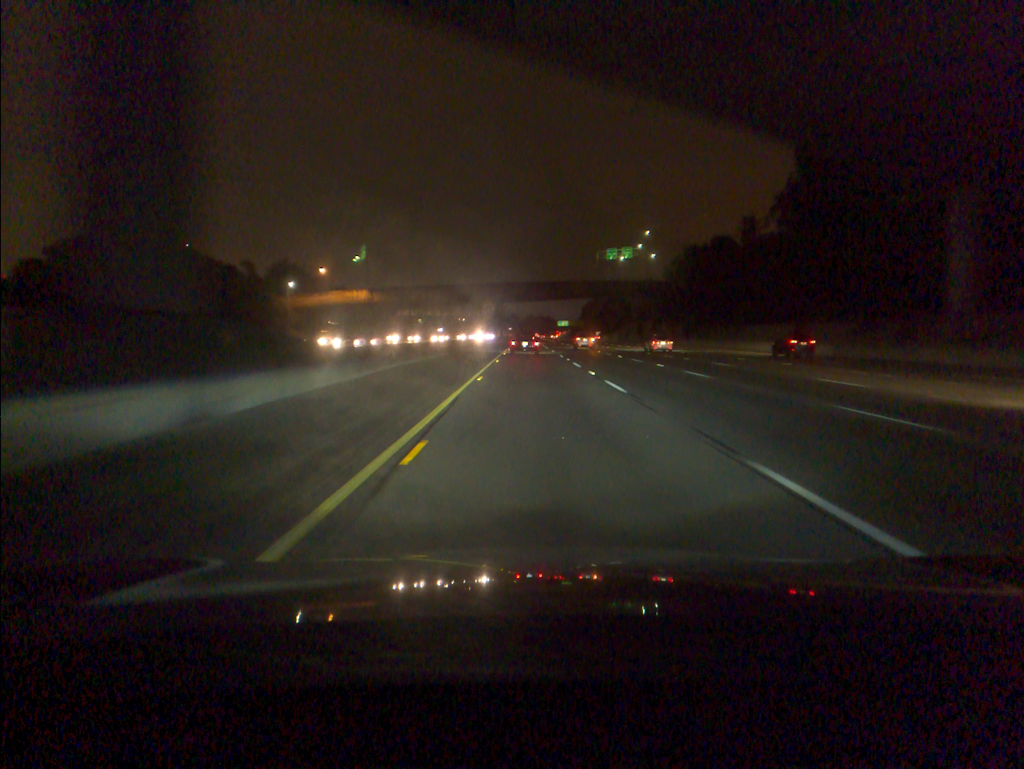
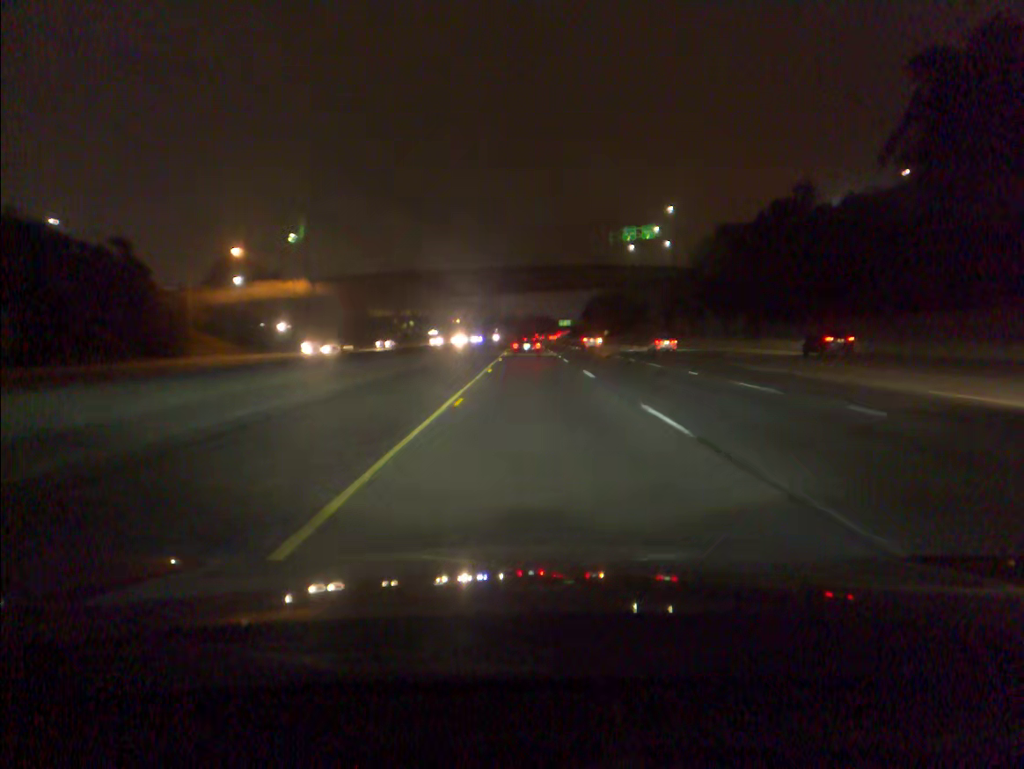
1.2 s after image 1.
(-0.2, +34.8) m; -1°
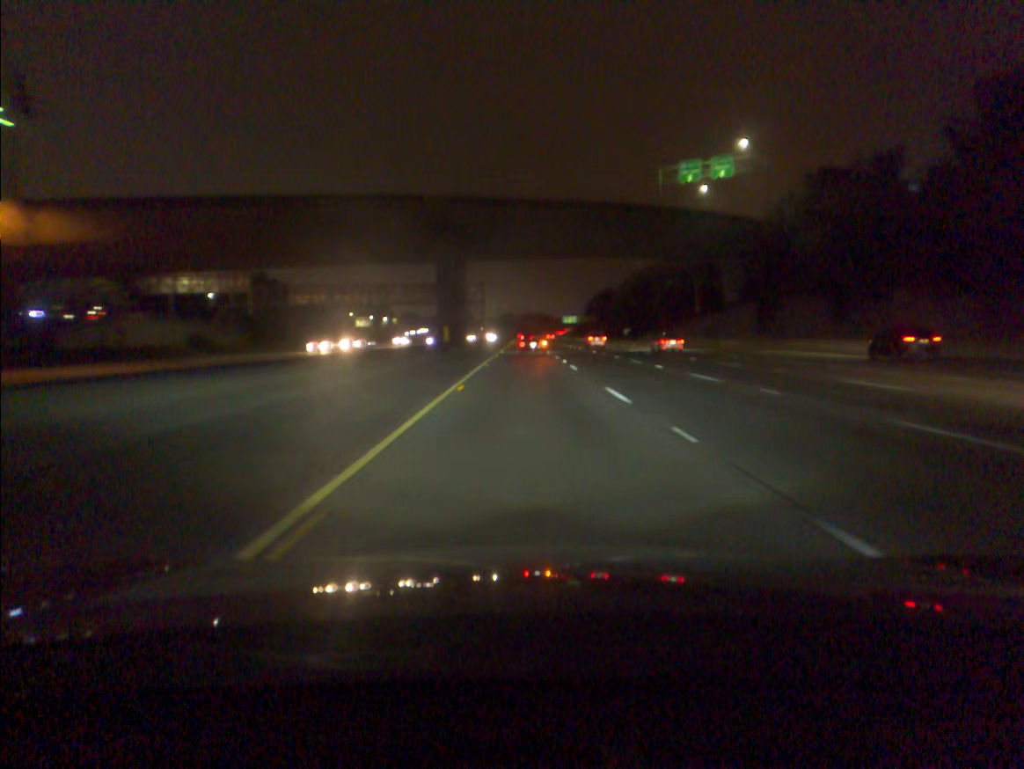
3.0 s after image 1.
(+0.1, +53.6) m; 0°
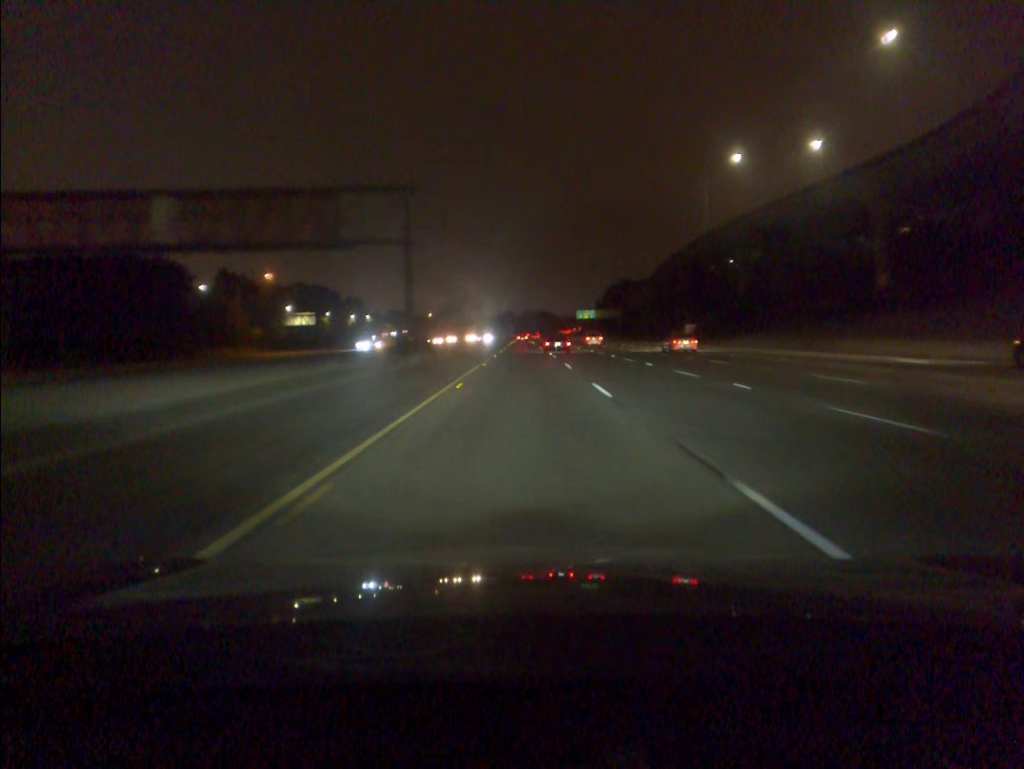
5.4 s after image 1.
(+0.1, +71.6) m; 0°
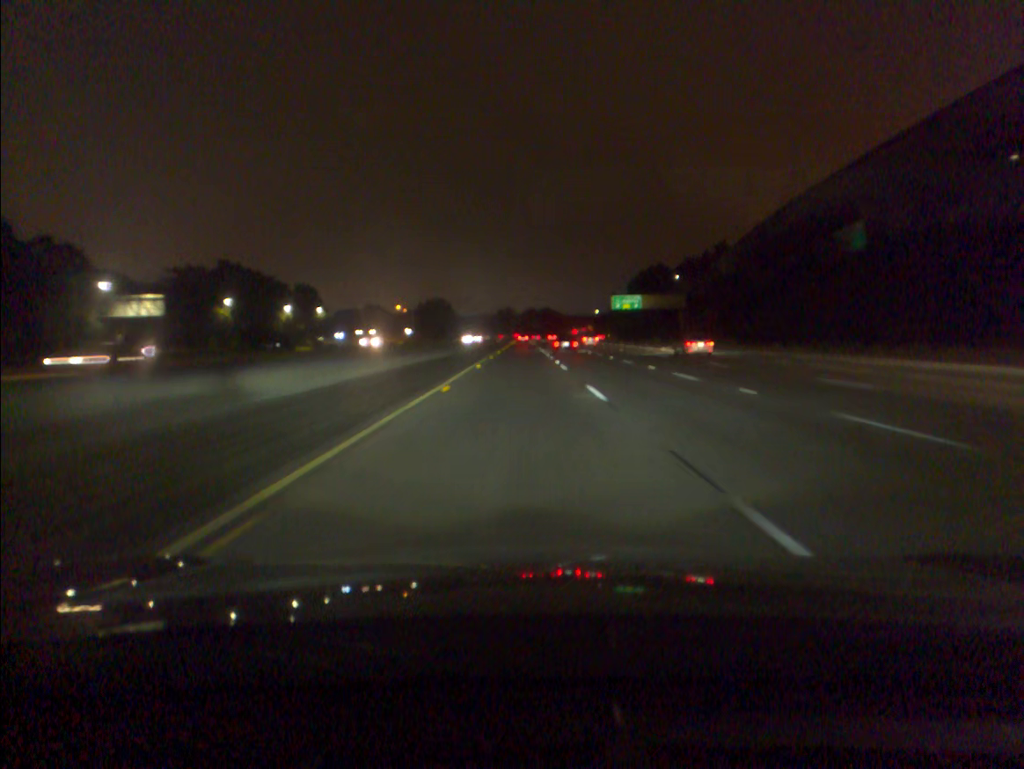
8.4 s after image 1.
(-0.3, +88.7) m; 0°
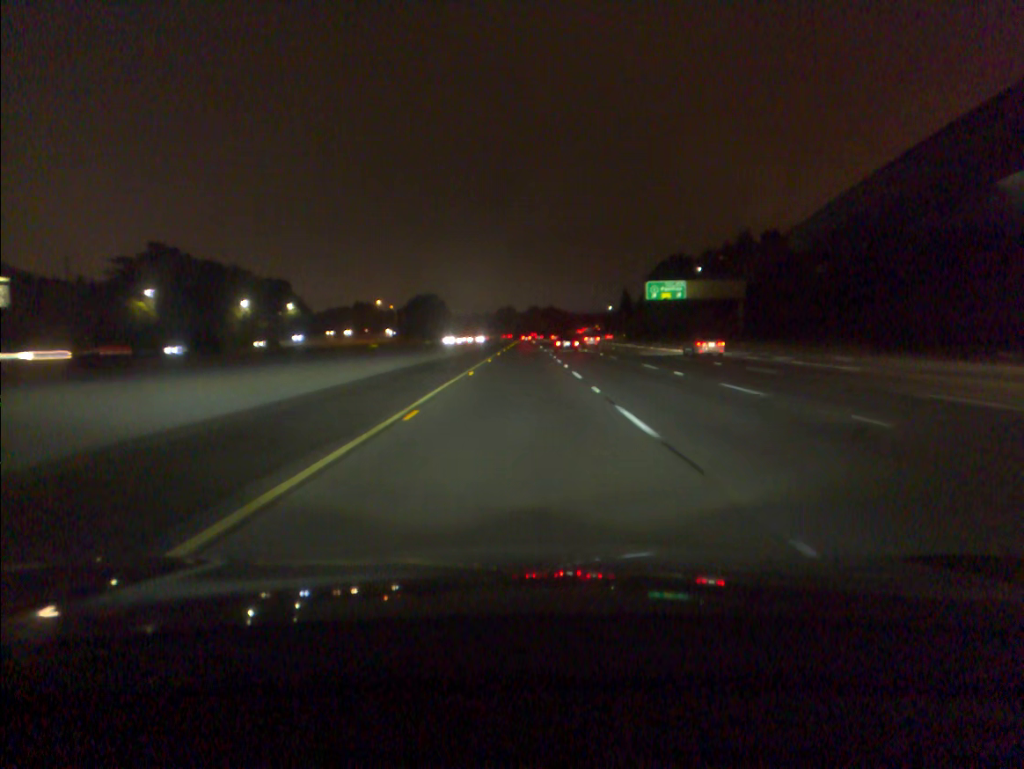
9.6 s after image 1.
(0.0, +35.4) m; 0°
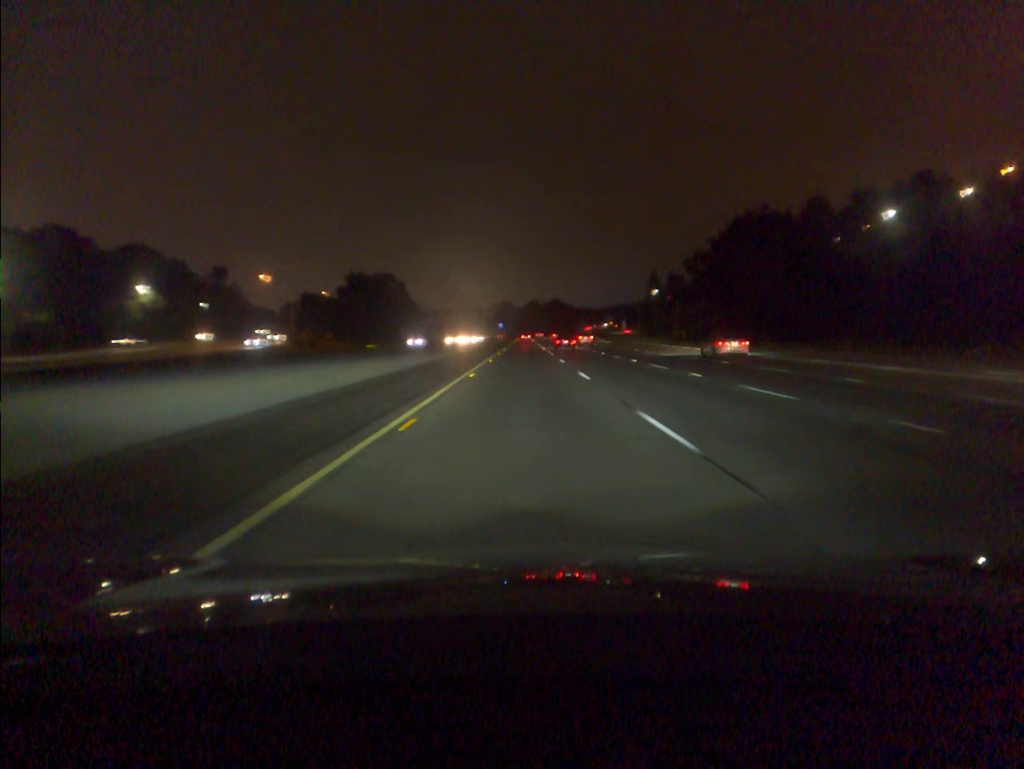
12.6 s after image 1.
(0.0, +88.9) m; 0°
